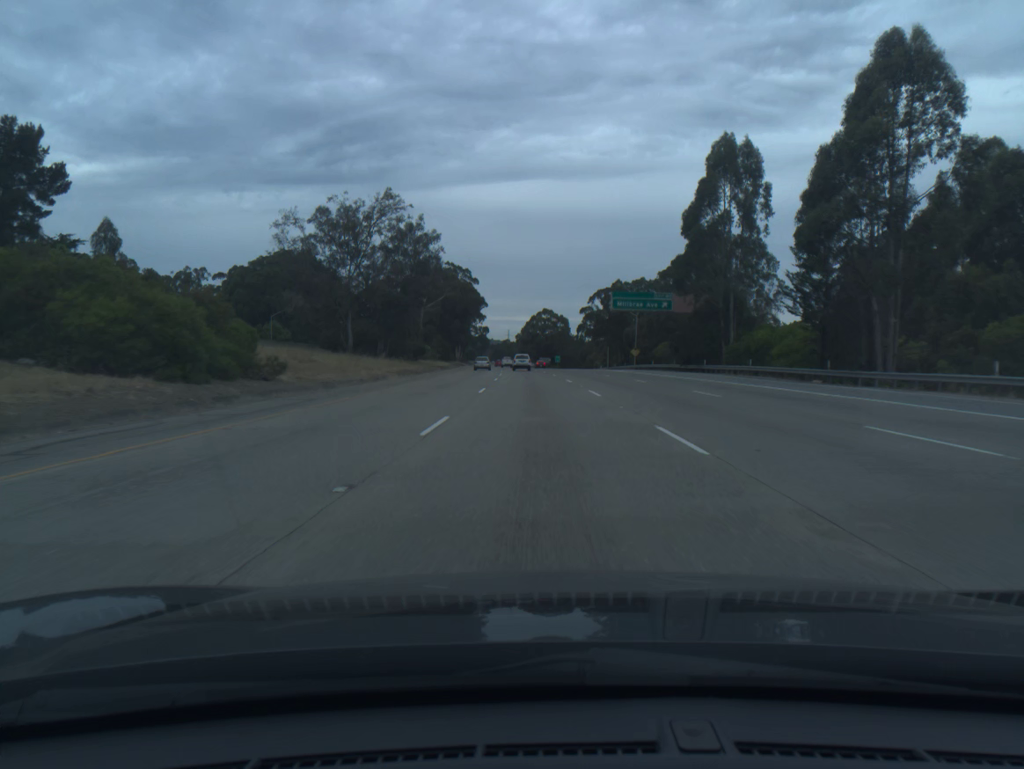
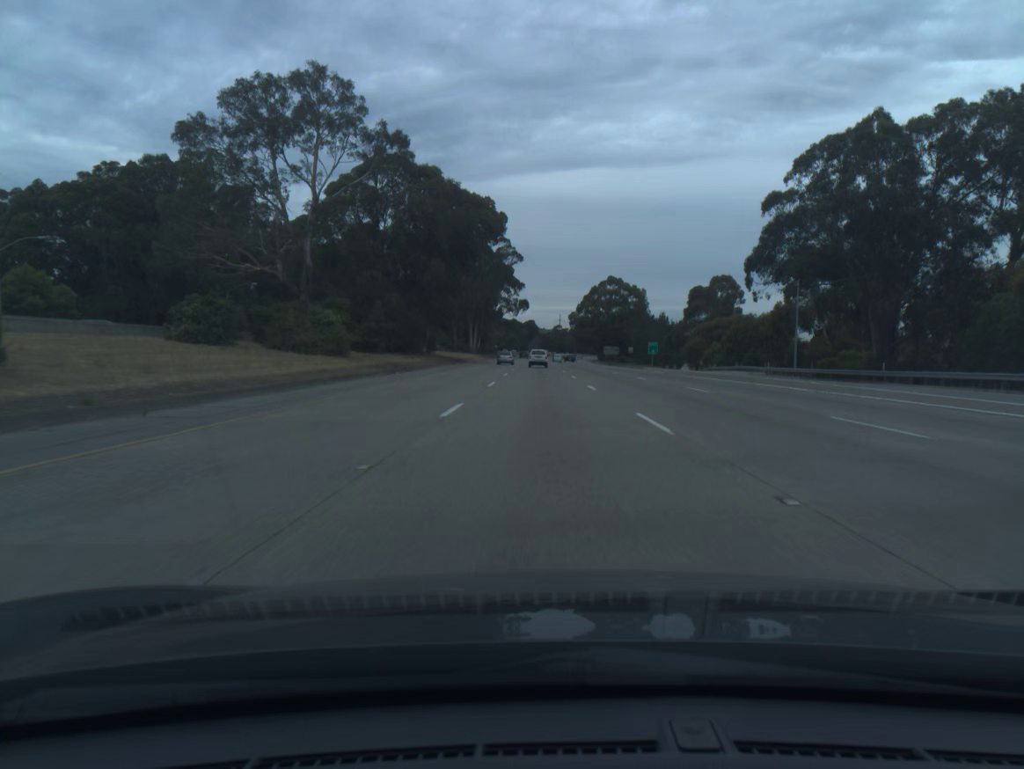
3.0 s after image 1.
(-3.5, +99.7) m; -4°
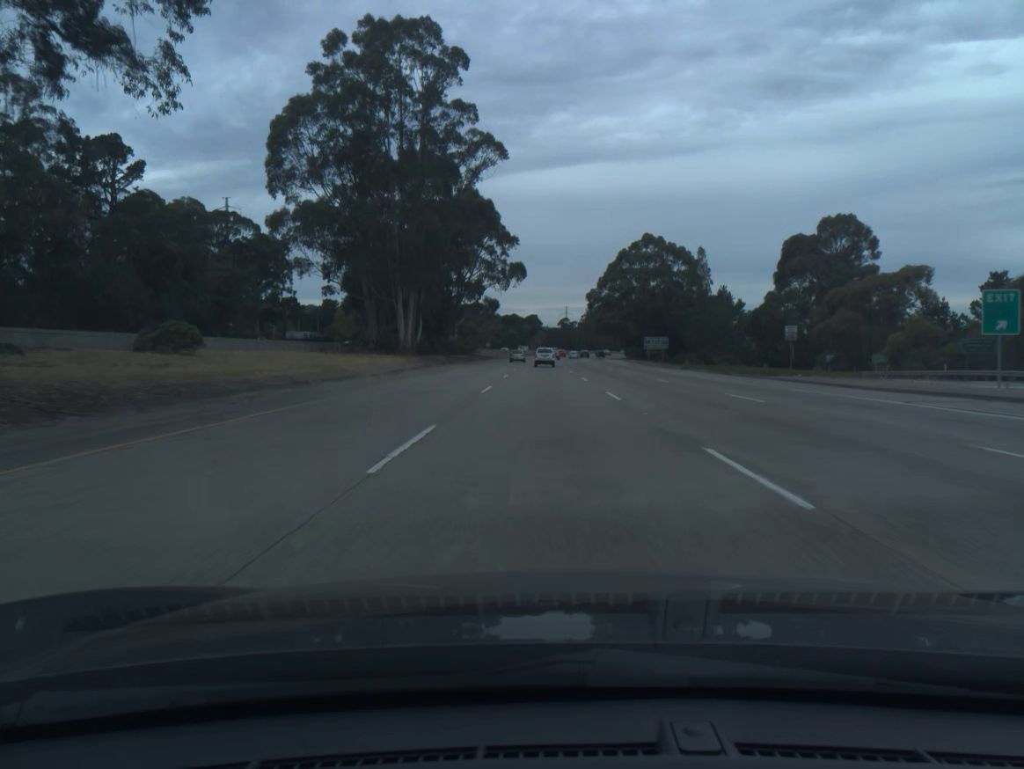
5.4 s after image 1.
(-0.6, +79.0) m; 0°
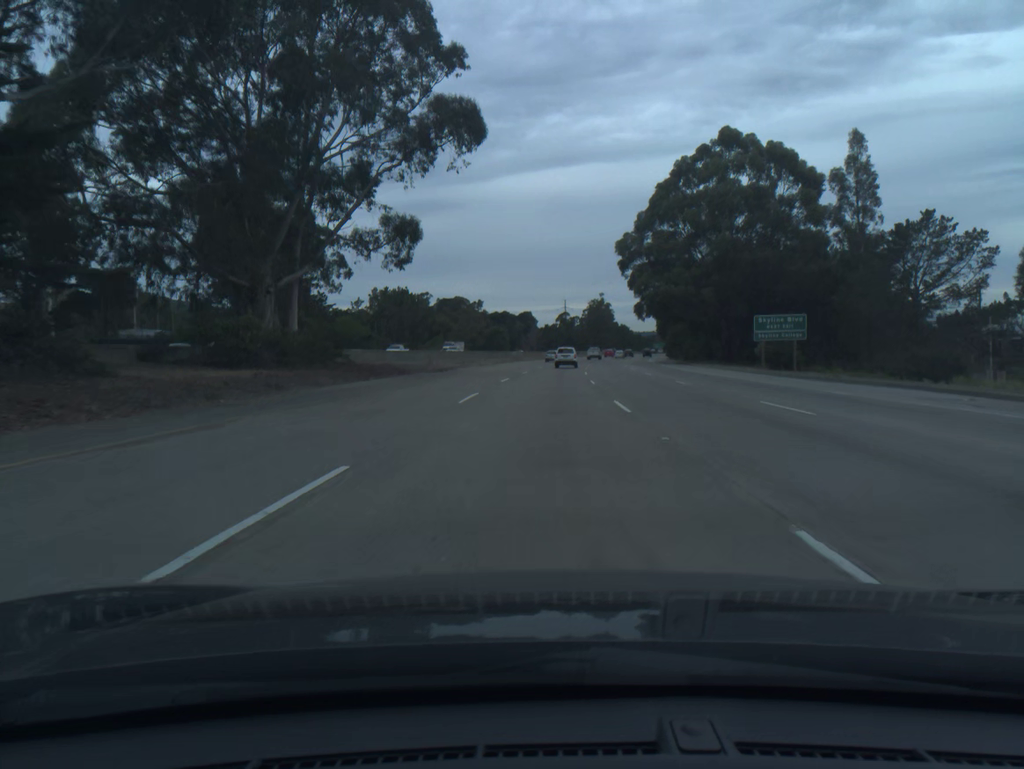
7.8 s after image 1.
(+0.2, +77.6) m; 0°
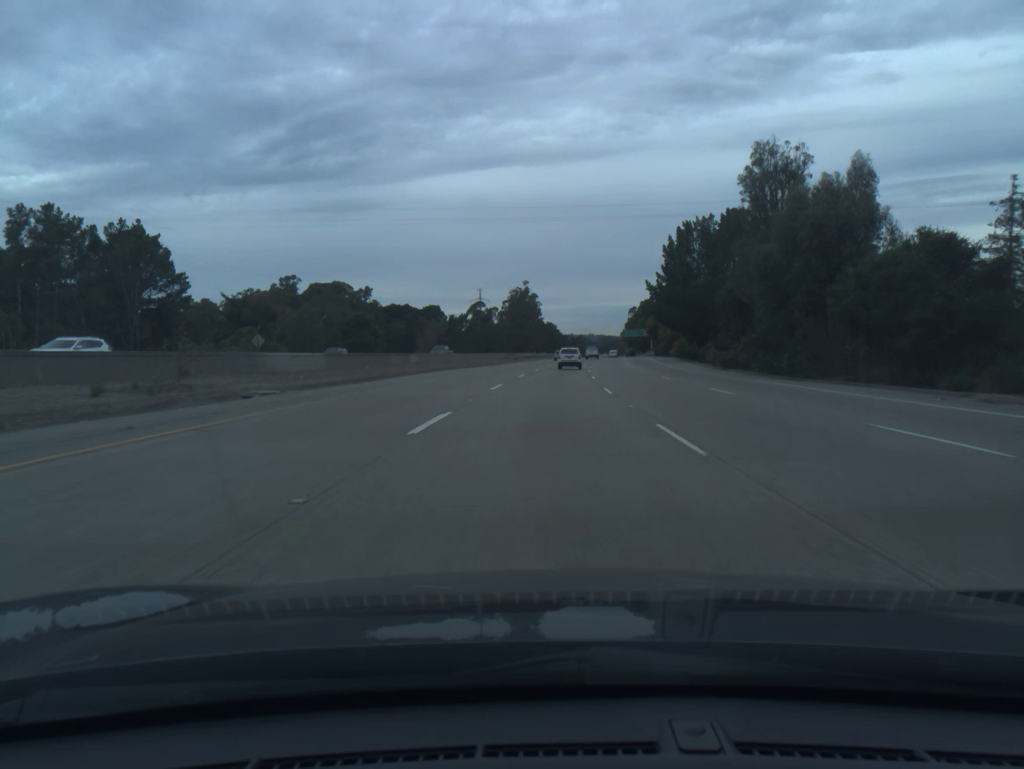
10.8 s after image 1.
(+4.2, +94.9) m; +6°
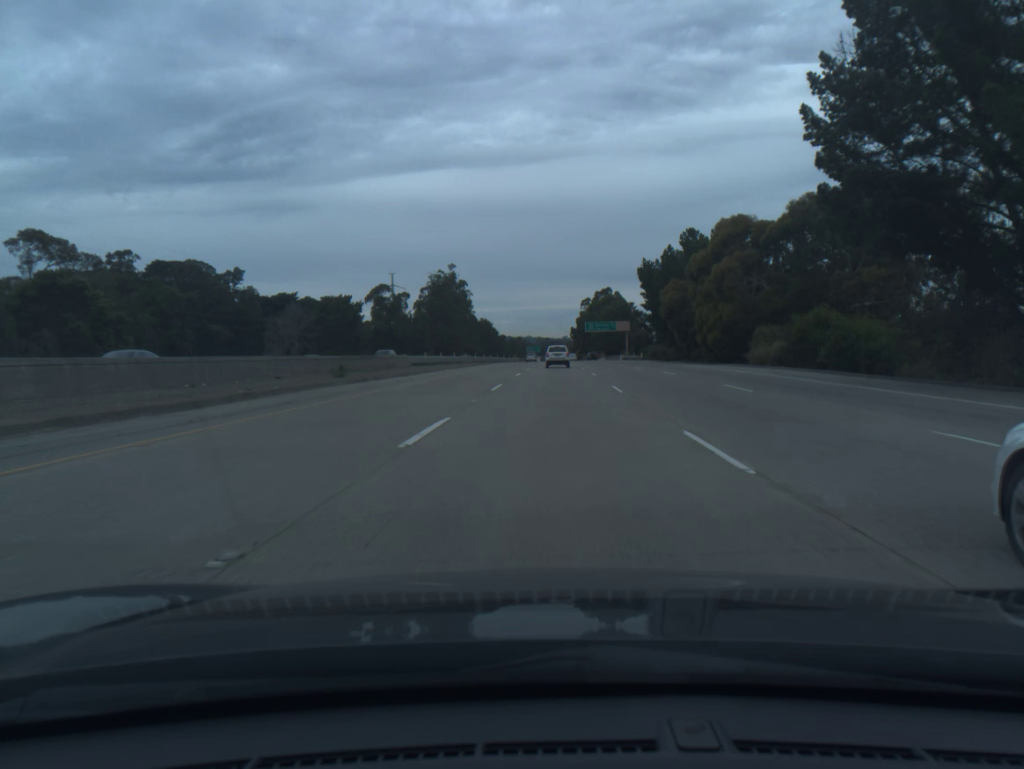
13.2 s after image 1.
(+2.7, +74.8) m; +4°
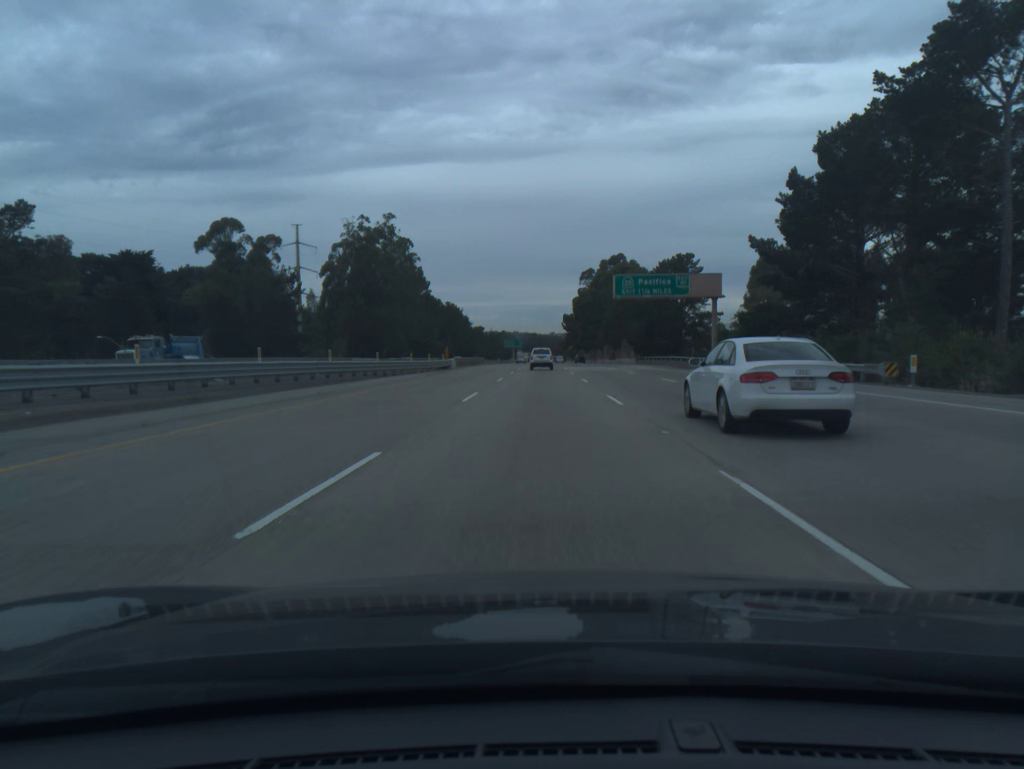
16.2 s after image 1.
(+2.0, +92.4) m; +1°
